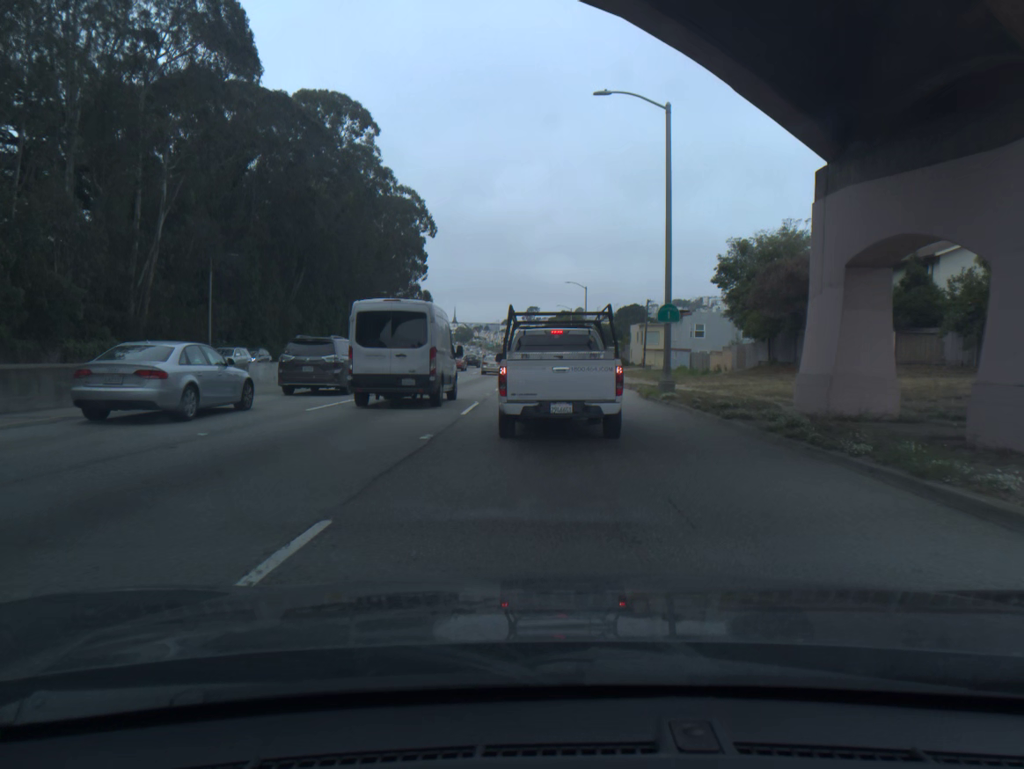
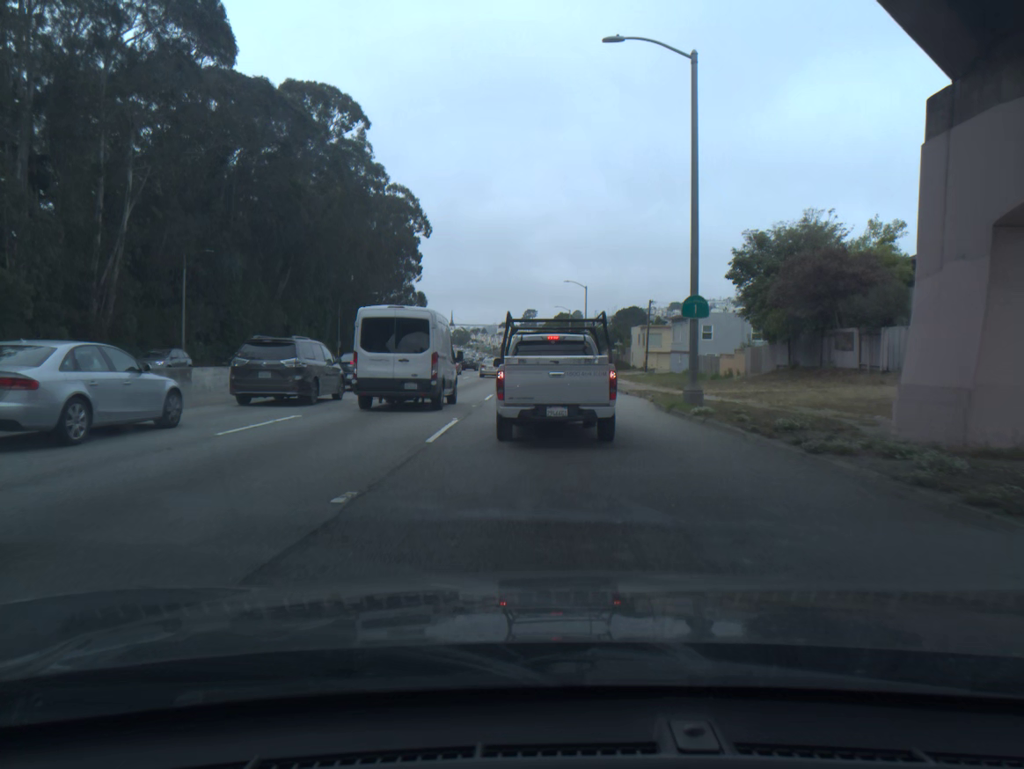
(0.0, +4.5) m; 0°
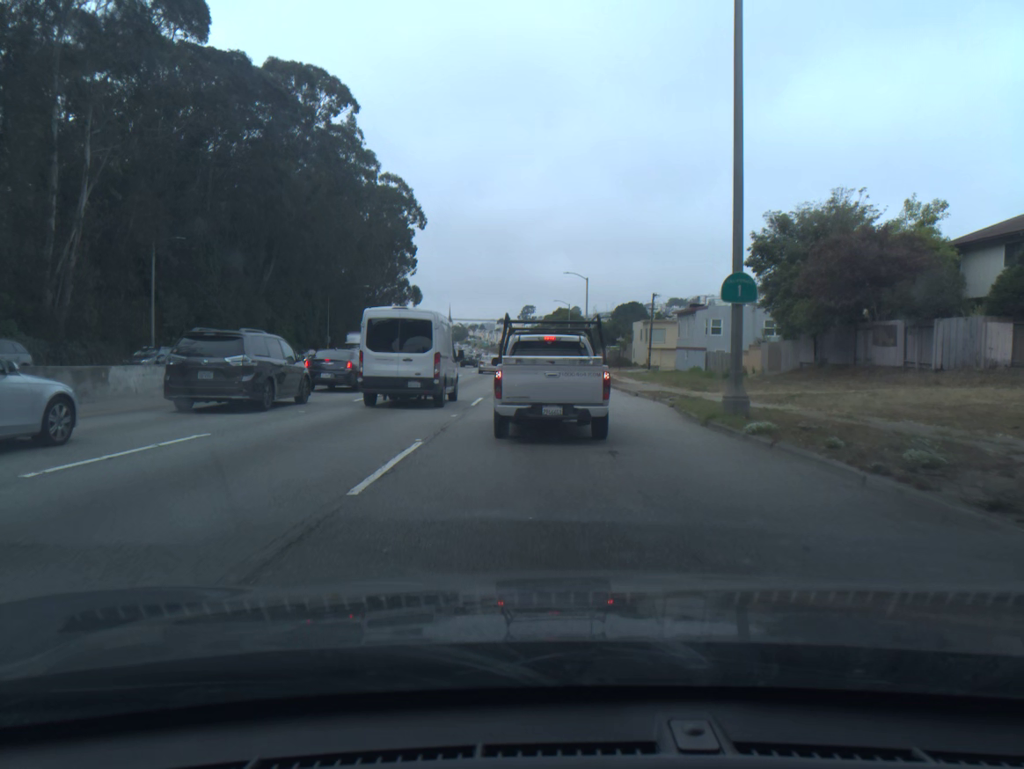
(0.0, +4.5) m; 0°
